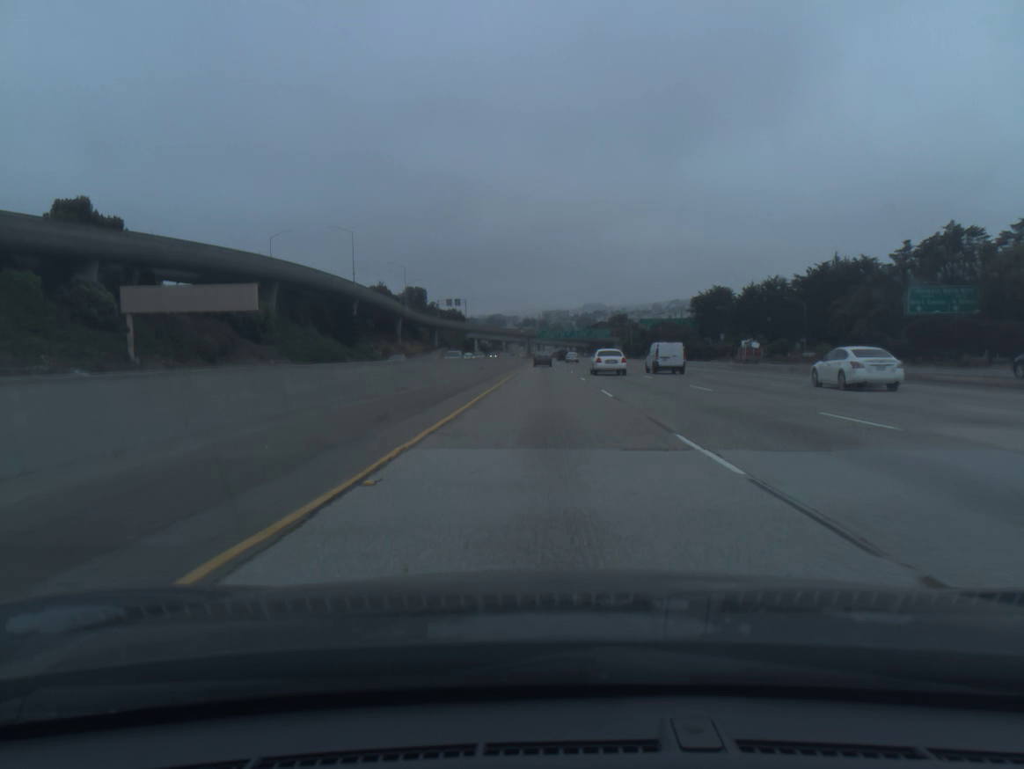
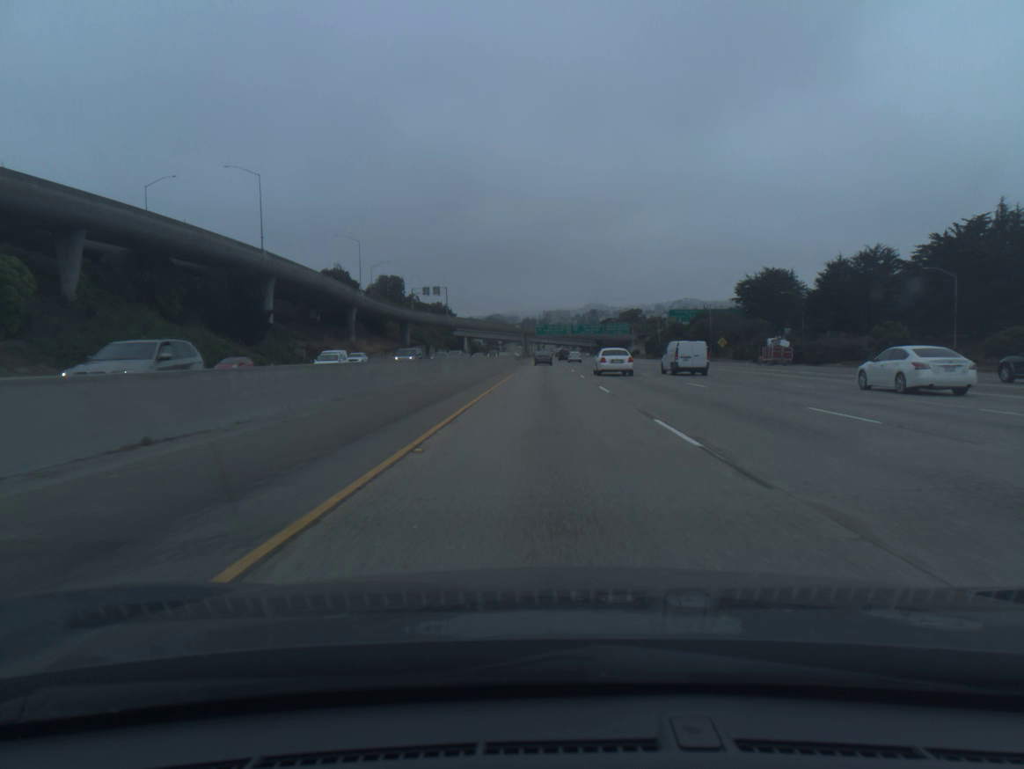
(0.0, +56.2) m; 0°
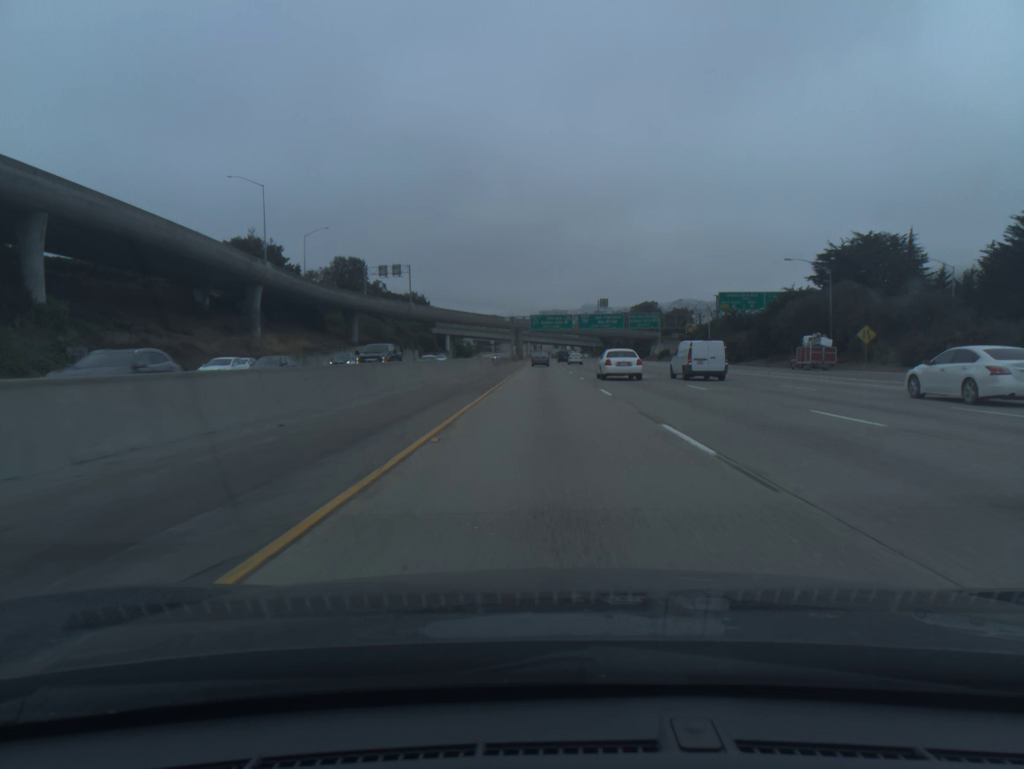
(+0.1, +57.1) m; 0°
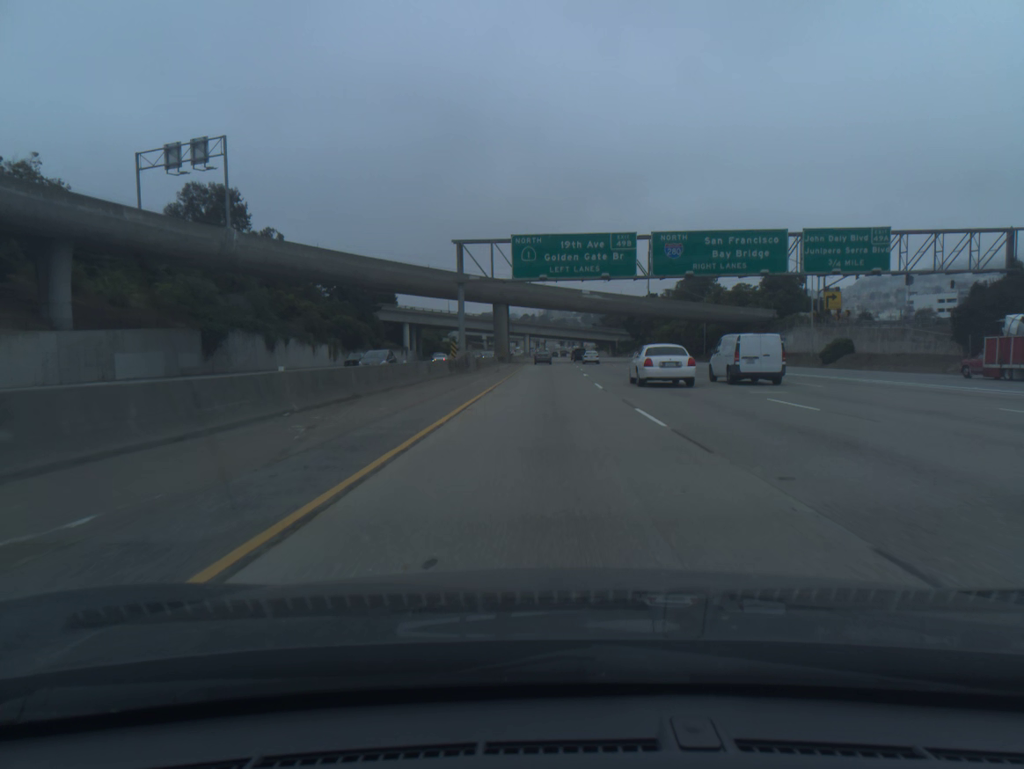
(0.0, +96.5) m; 0°
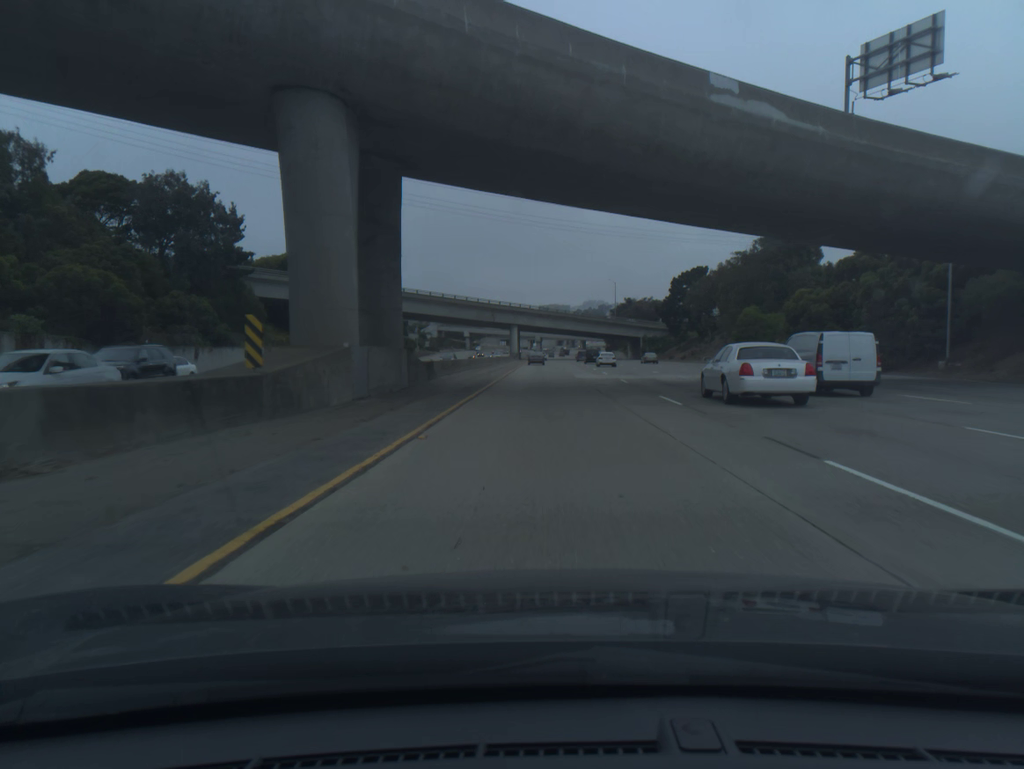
(+0.4, +78.3) m; 0°
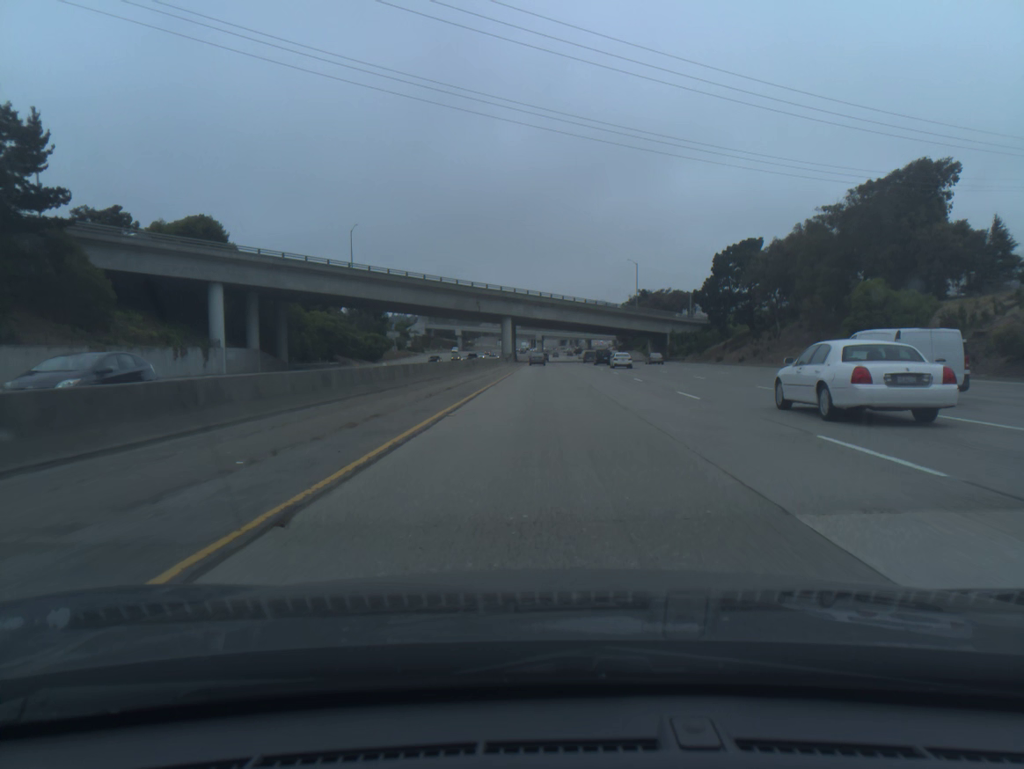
(0.0, +39.6) m; 0°
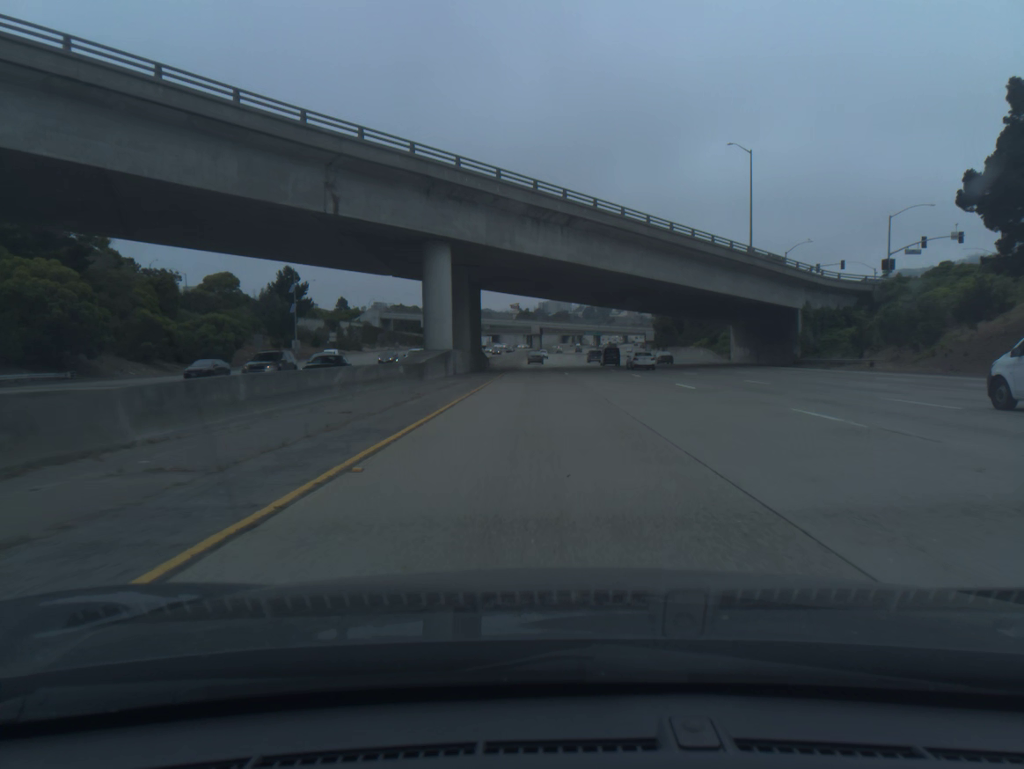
(0.0, +80.1) m; 0°
